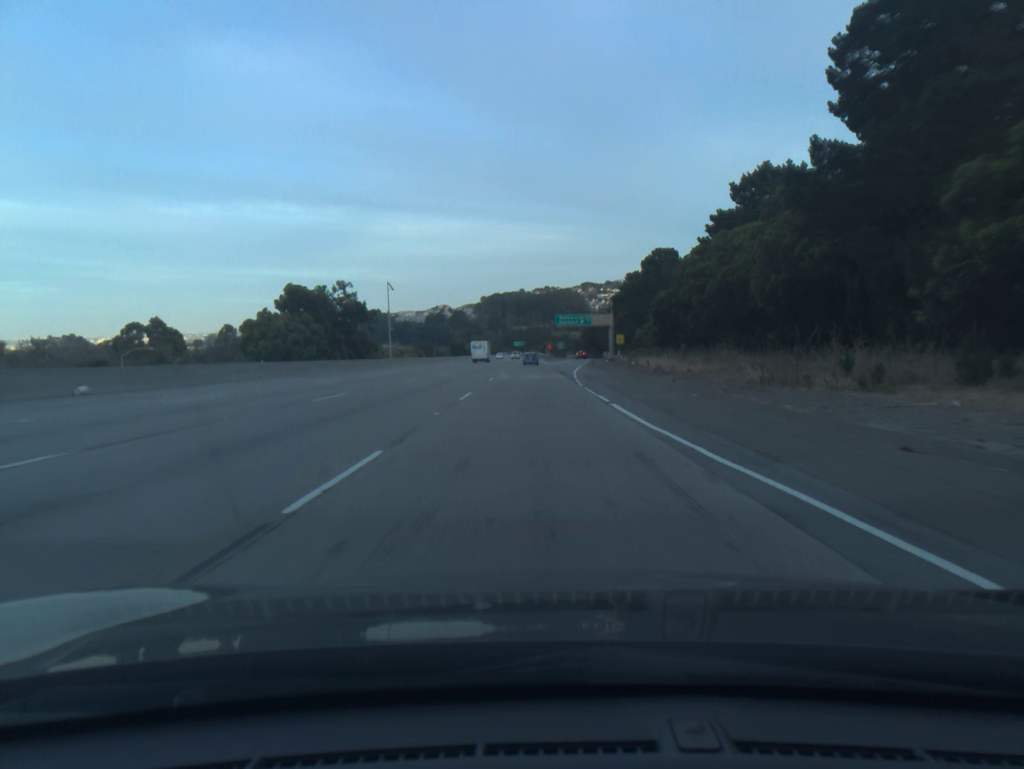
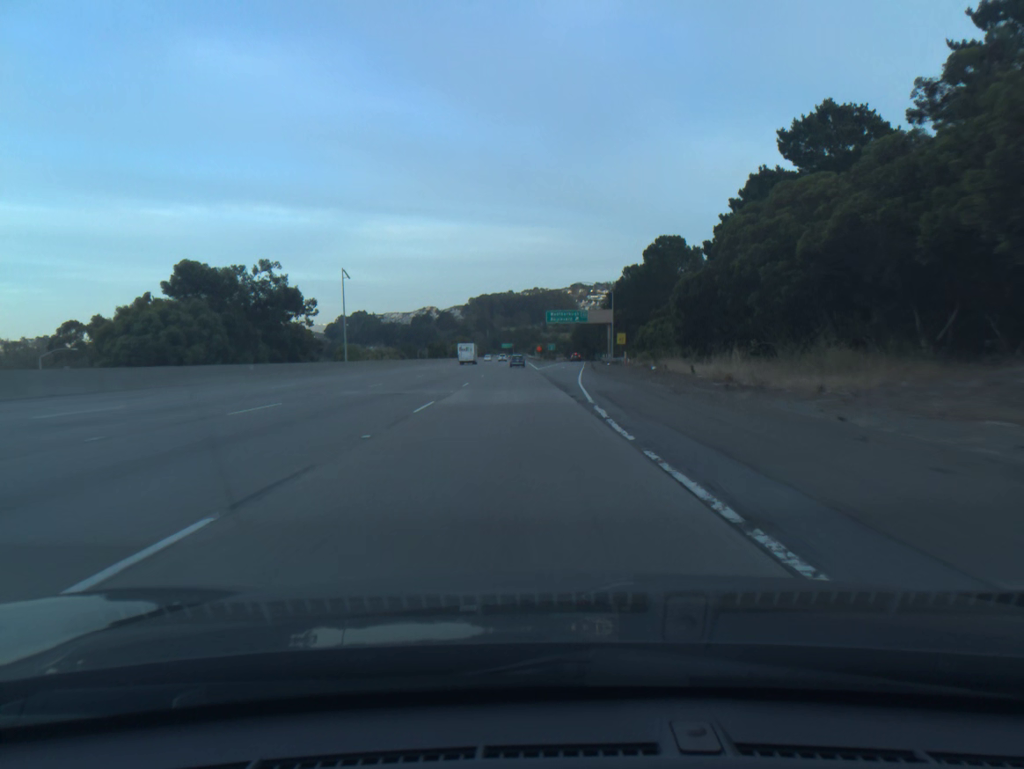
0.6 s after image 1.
(+0.1, +18.6) m; +1°
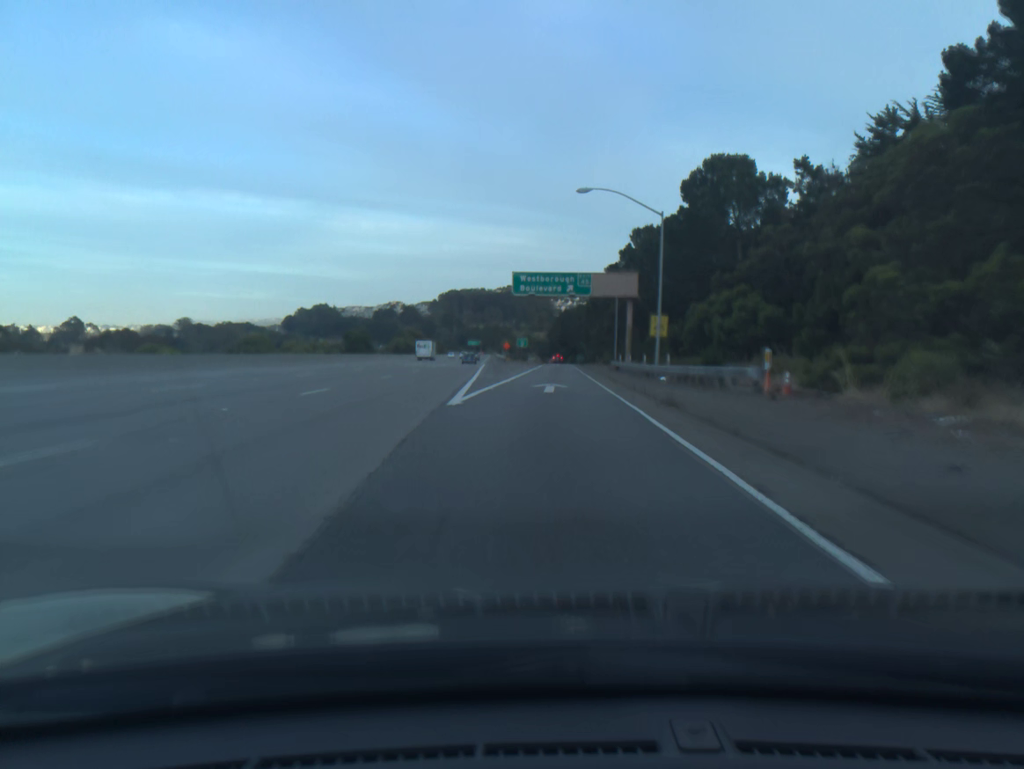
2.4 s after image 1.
(+1.0, +54.6) m; +2°
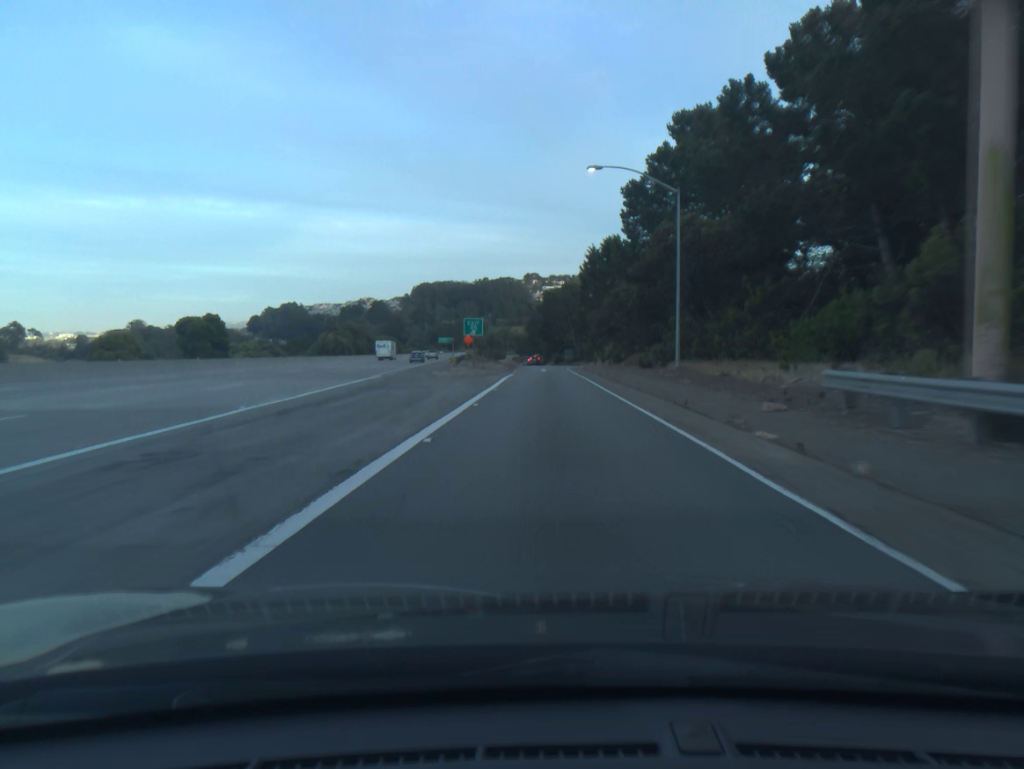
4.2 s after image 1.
(+0.9, +52.2) m; +2°
